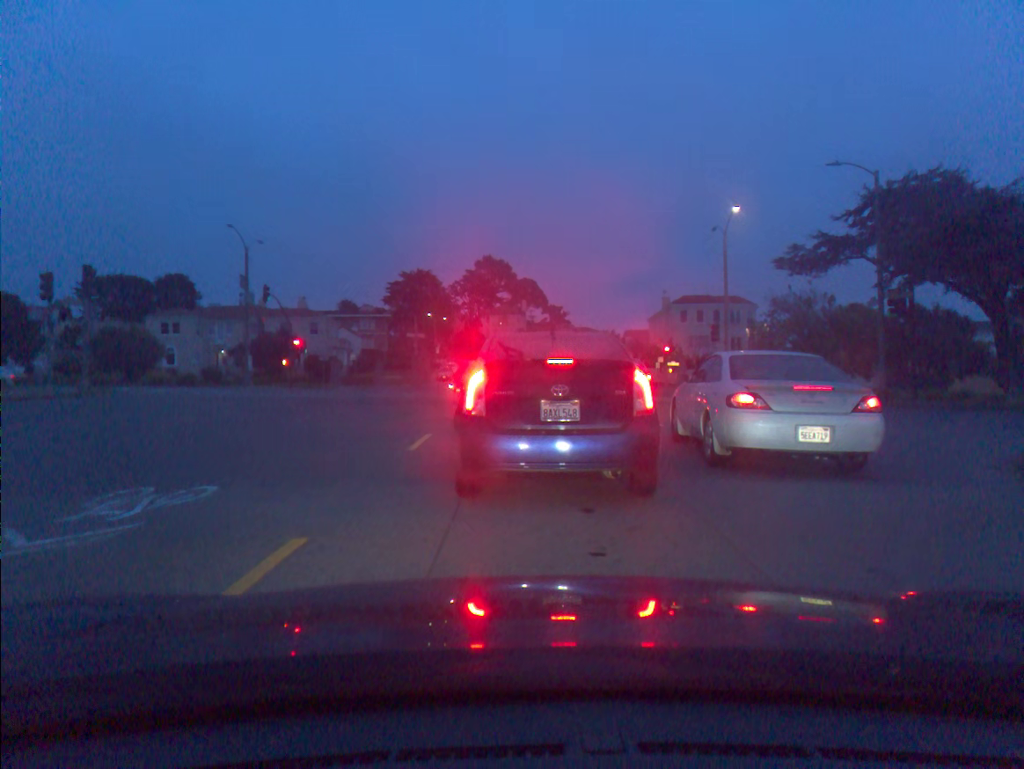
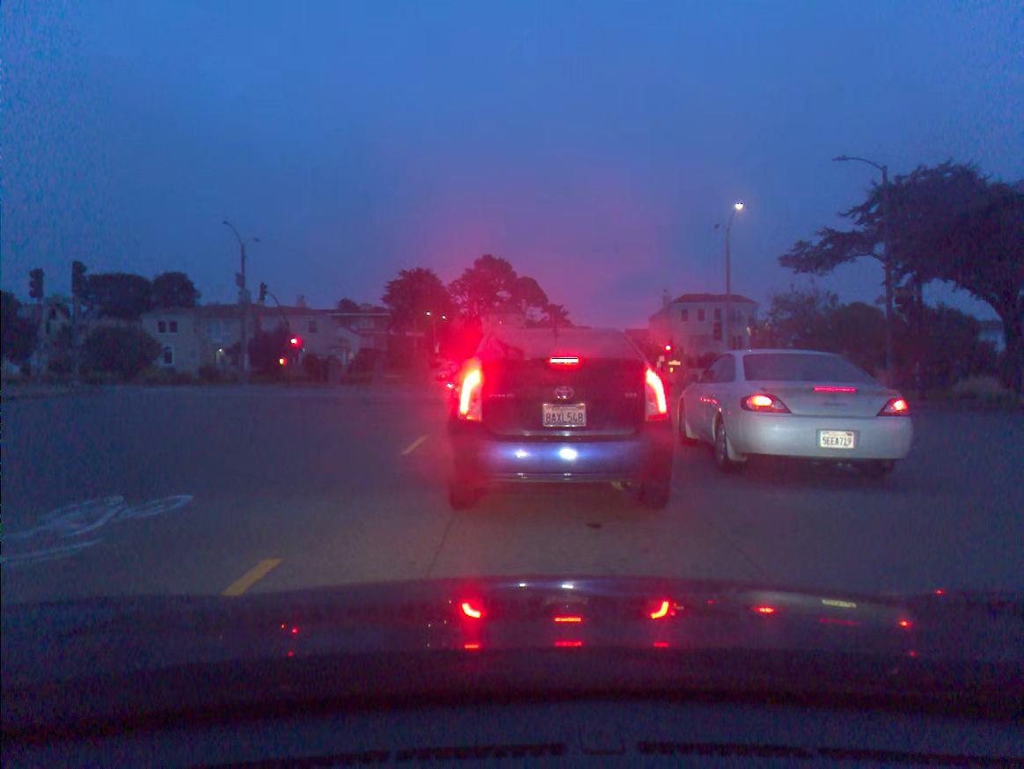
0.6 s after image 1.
(0.0, +0.6) m; 0°
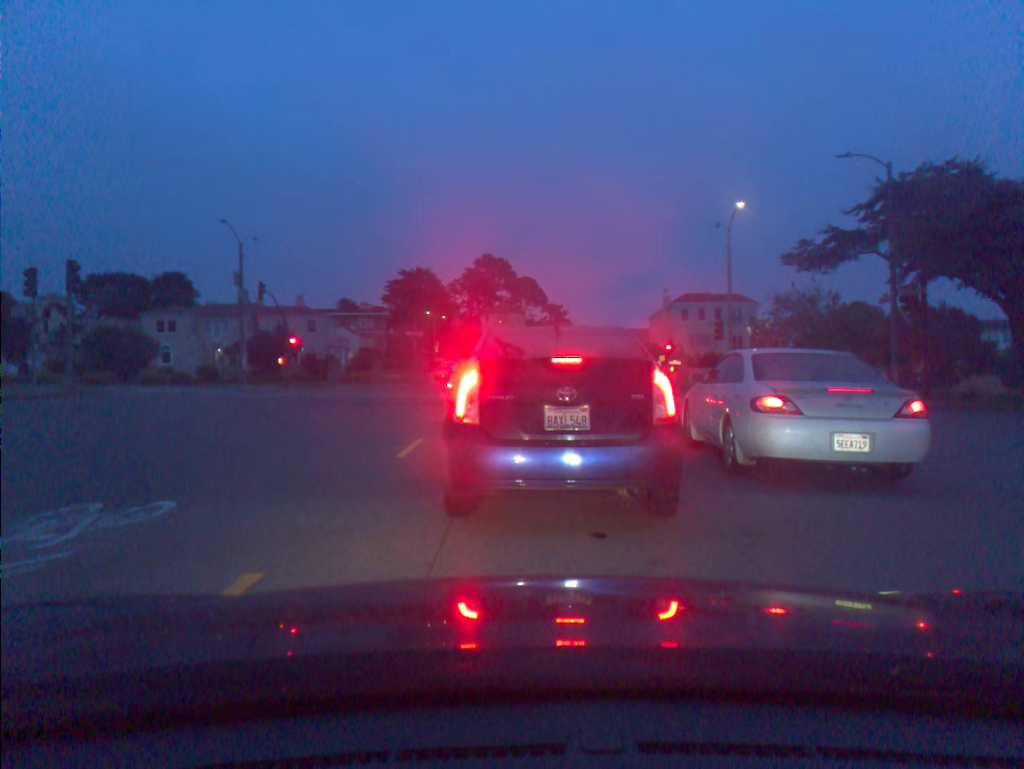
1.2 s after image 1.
(0.0, +0.3) m; 0°
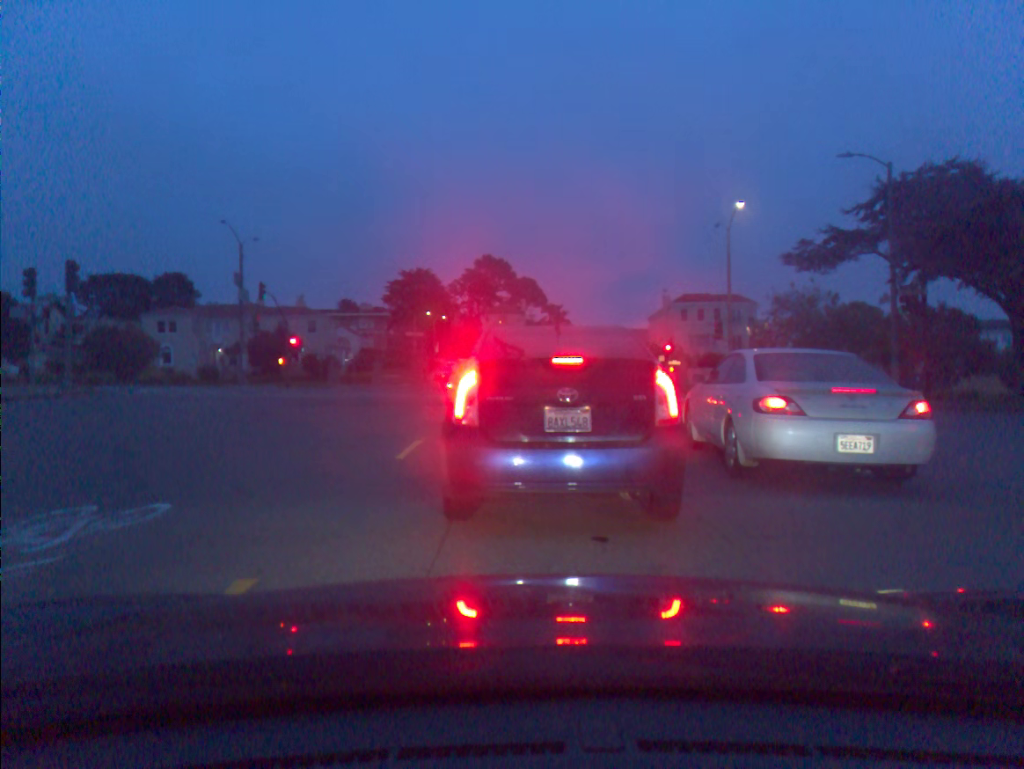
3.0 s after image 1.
(0.0, +0.1) m; 0°
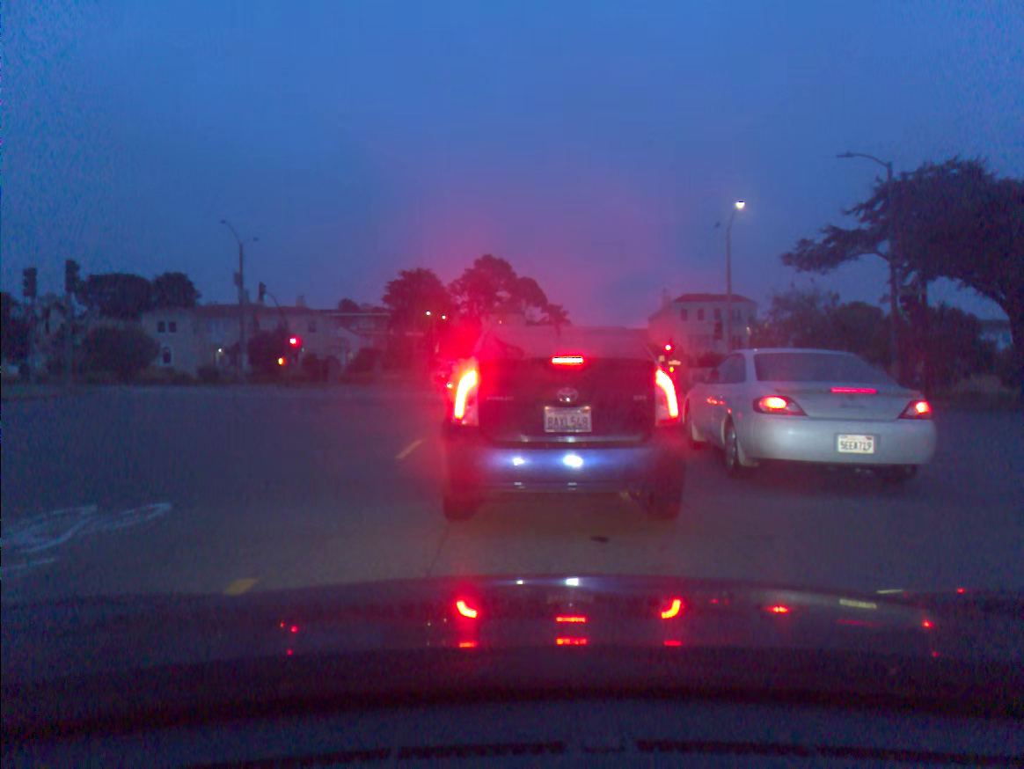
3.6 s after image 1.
(0.0, 0.0) m; 0°
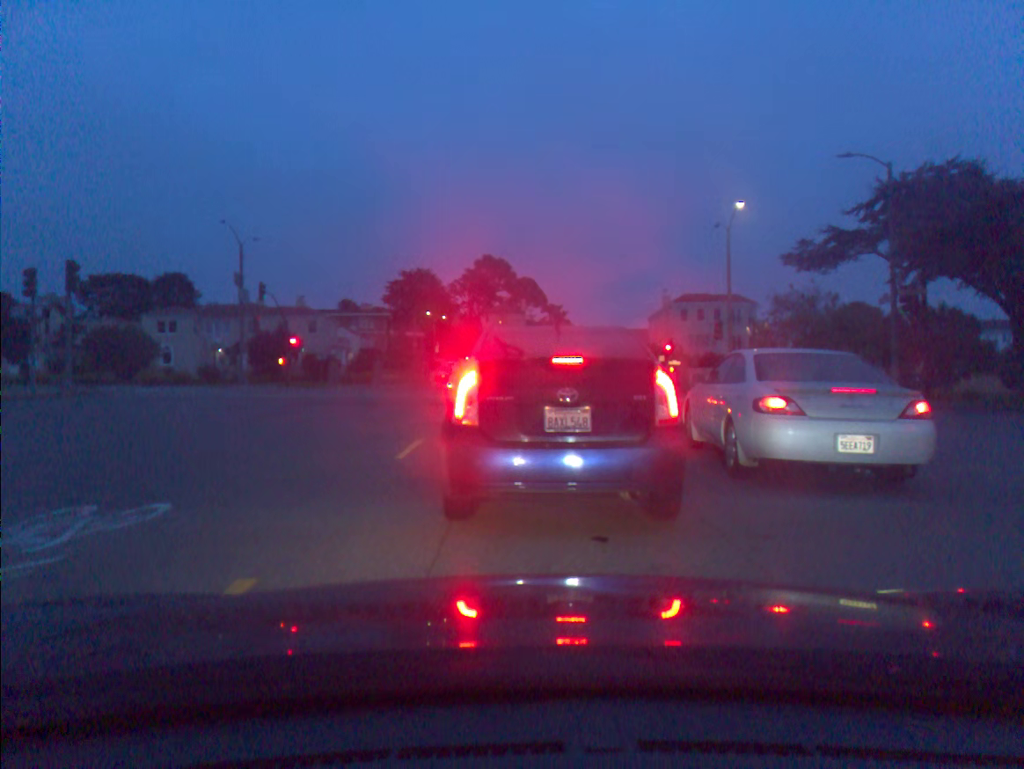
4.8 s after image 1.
(0.0, 0.0) m; 0°
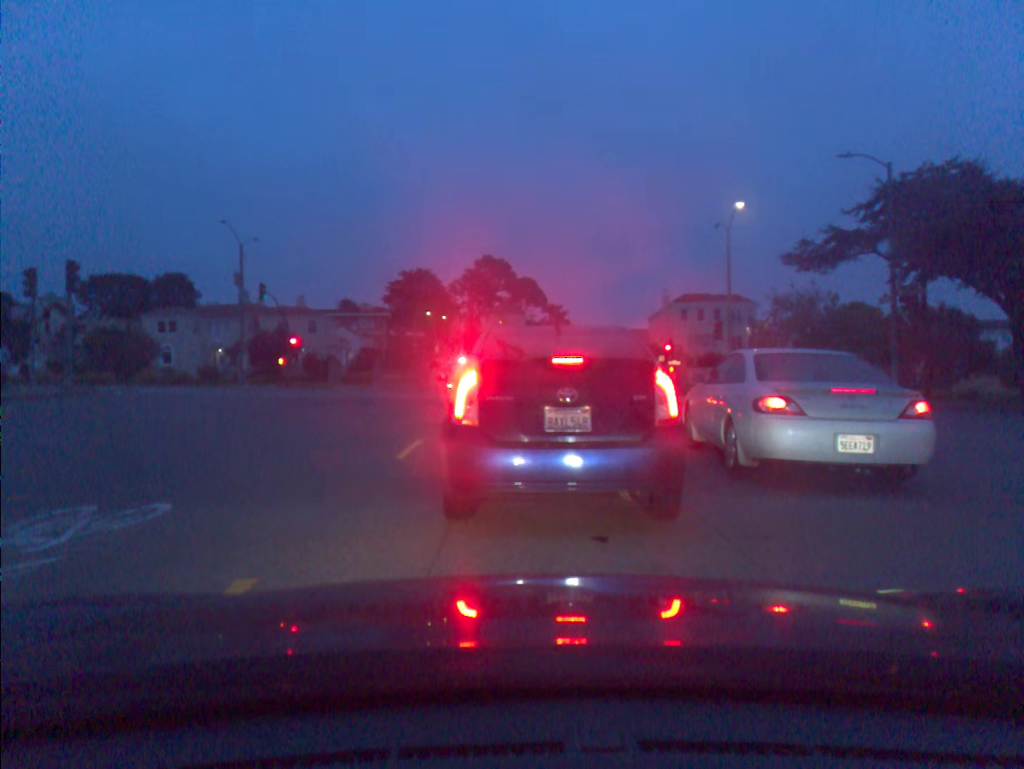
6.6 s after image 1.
(0.0, 0.0) m; 0°
